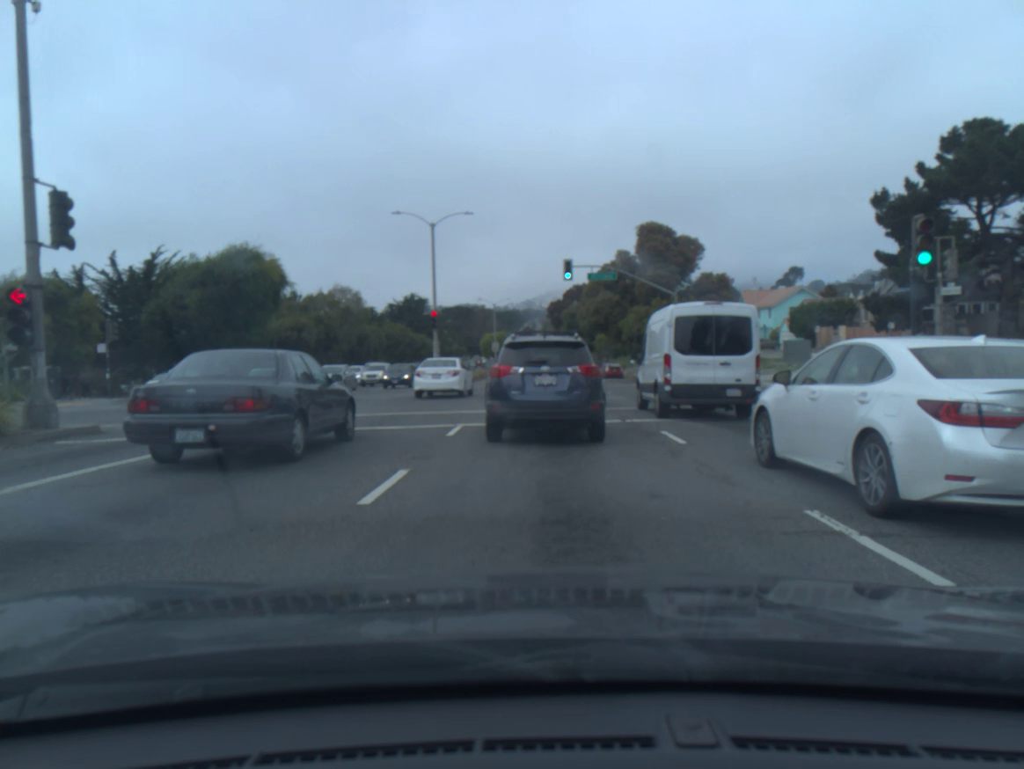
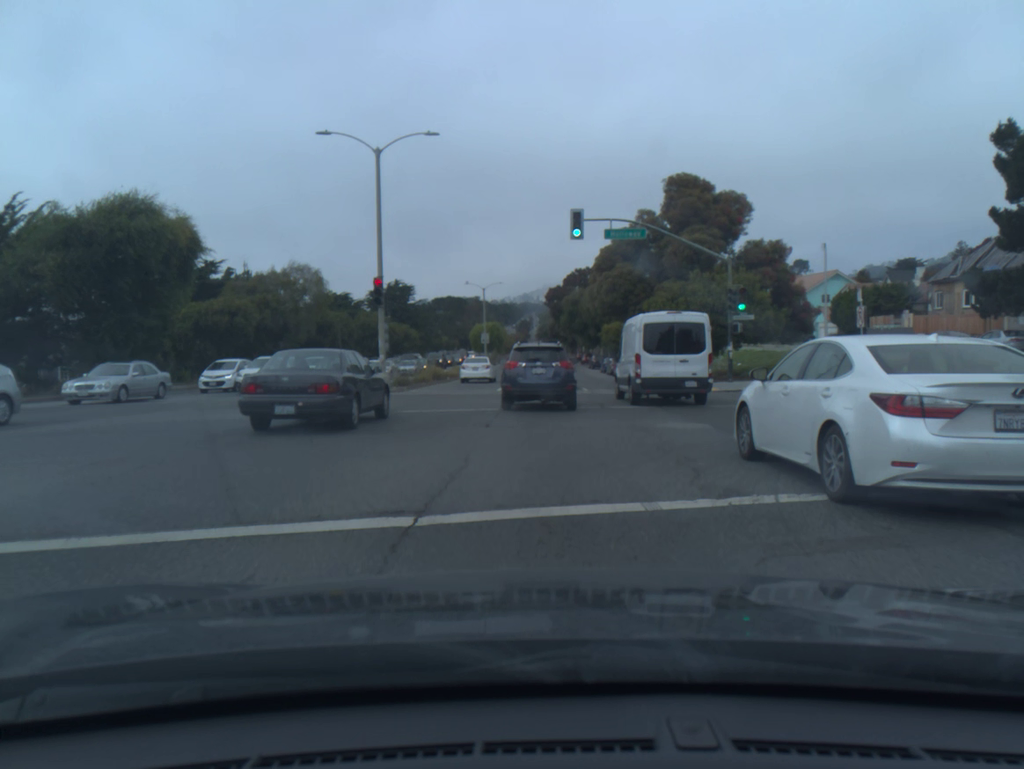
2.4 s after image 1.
(0.0, +14.0) m; 0°
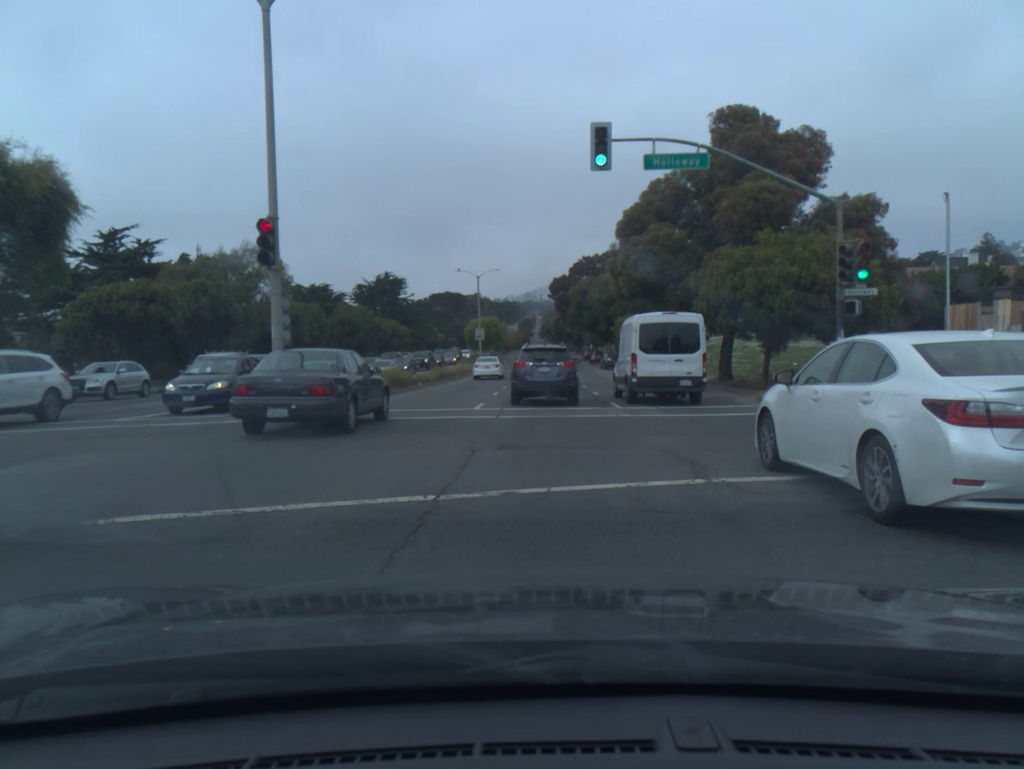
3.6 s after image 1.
(0.0, +12.2) m; 0°
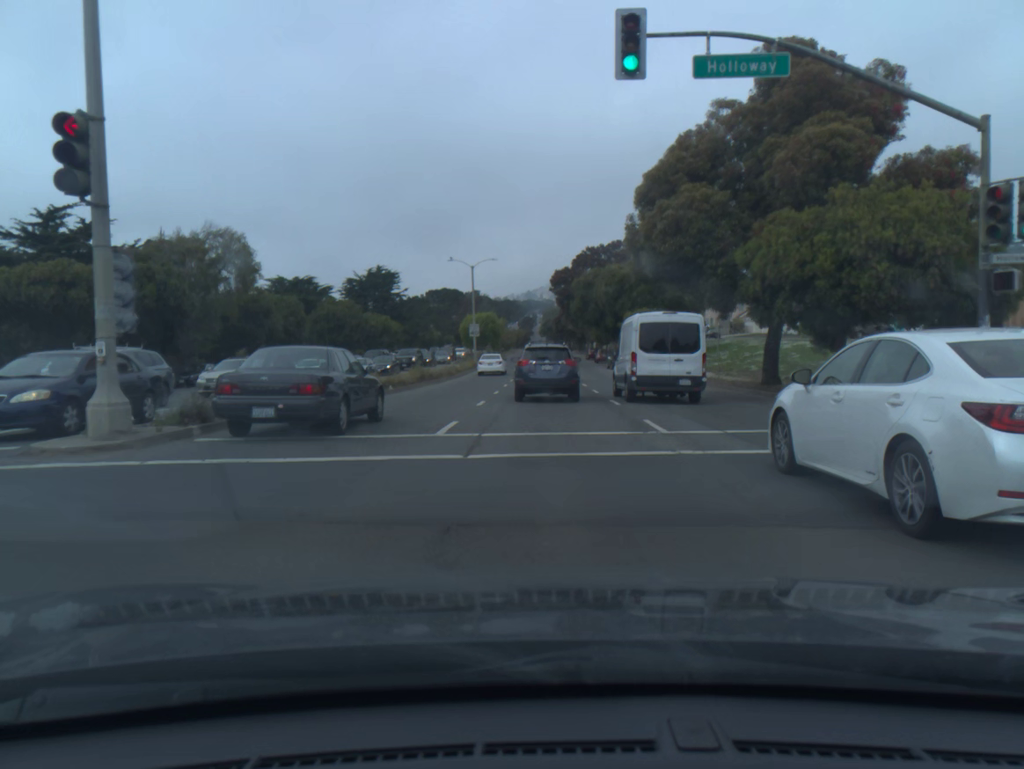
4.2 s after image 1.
(0.0, +7.1) m; 0°
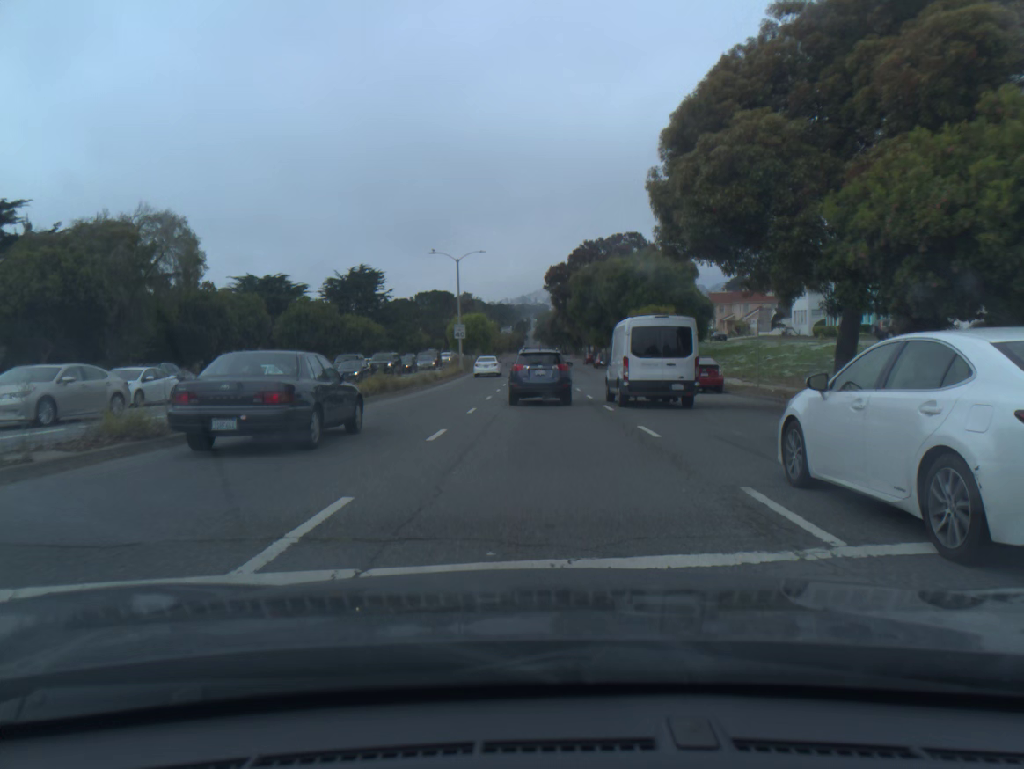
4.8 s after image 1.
(0.0, +7.8) m; +1°
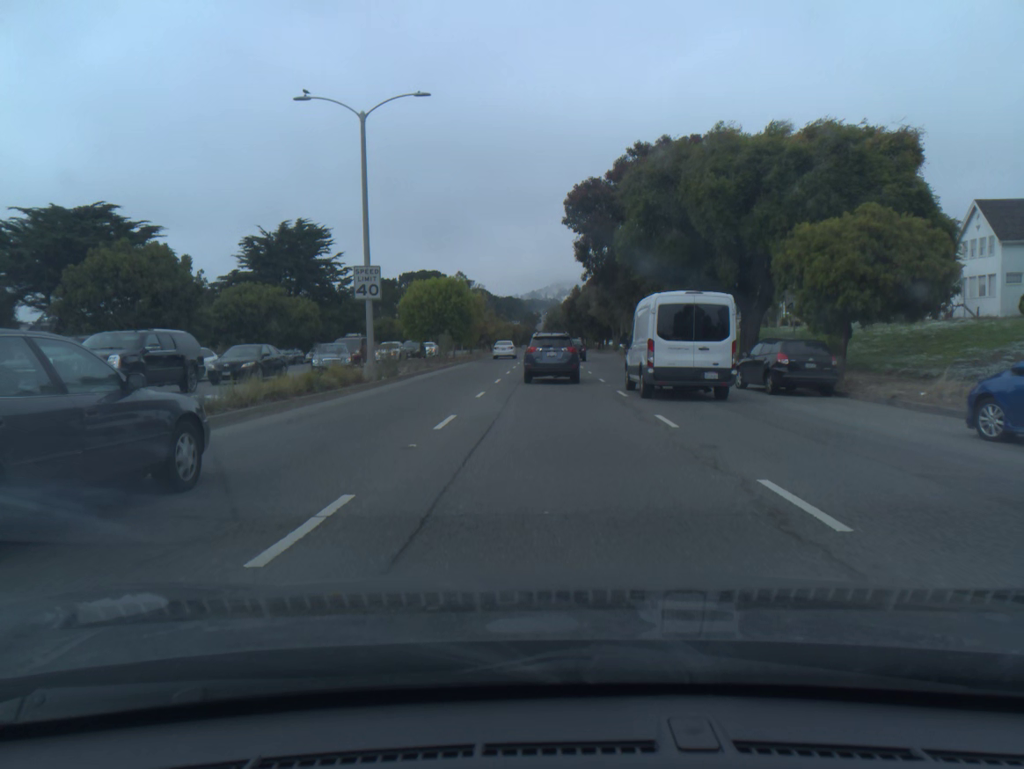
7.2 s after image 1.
(-0.4, +37.0) m; -1°
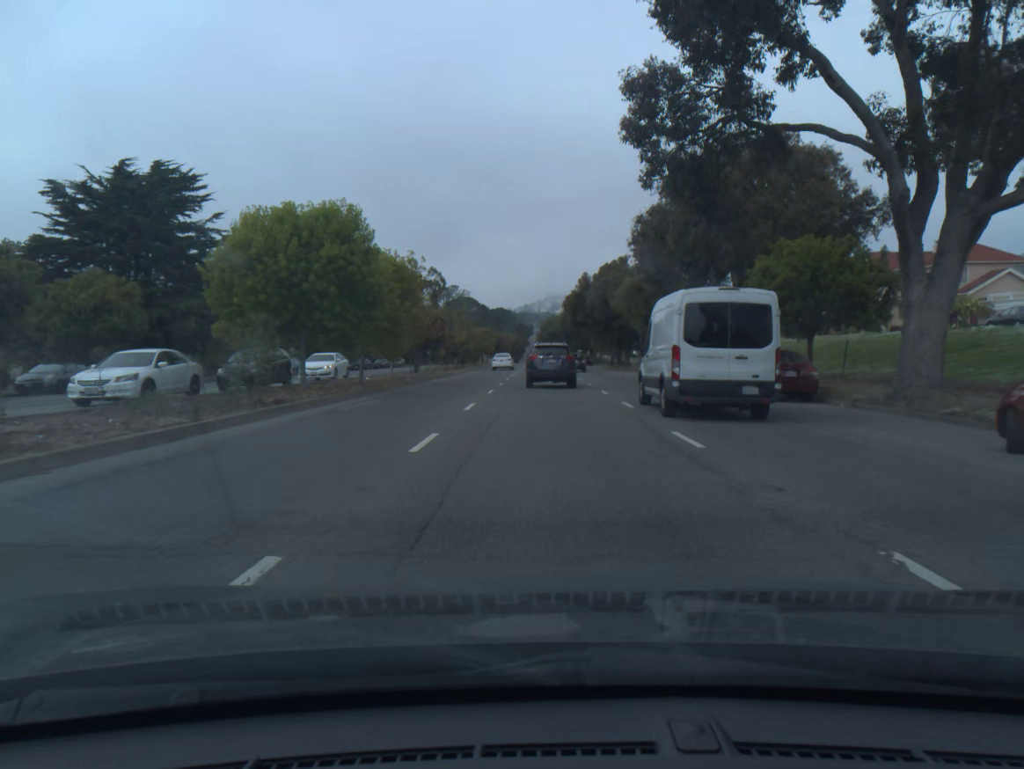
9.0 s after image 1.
(+0.1, +31.3) m; +1°
